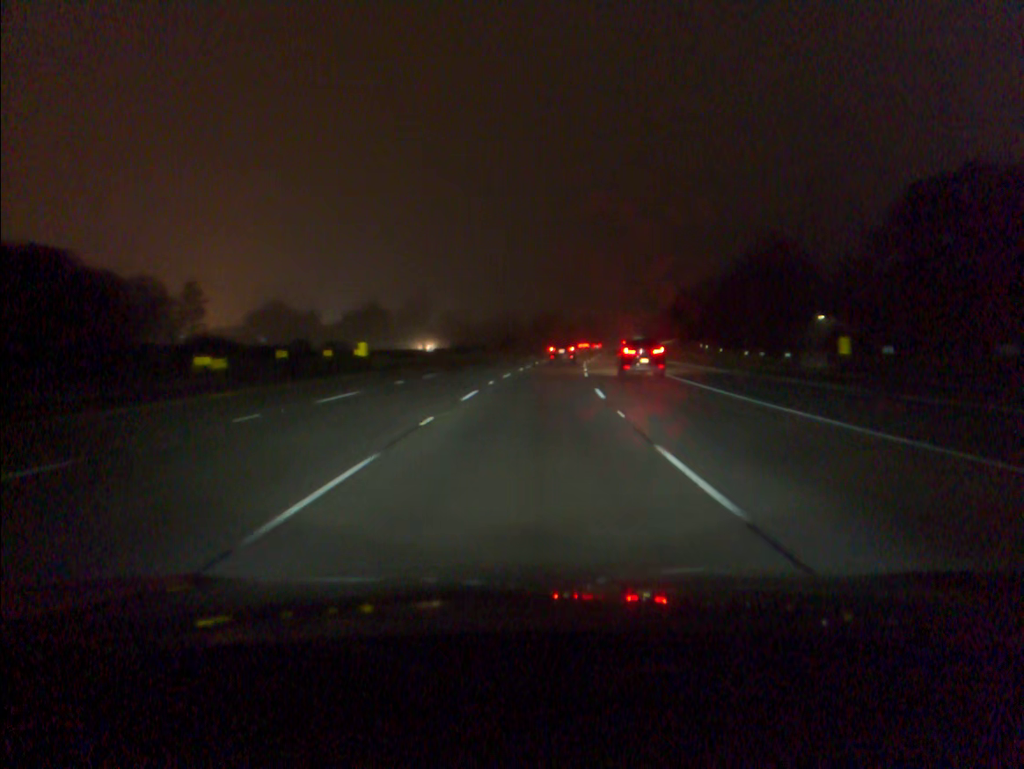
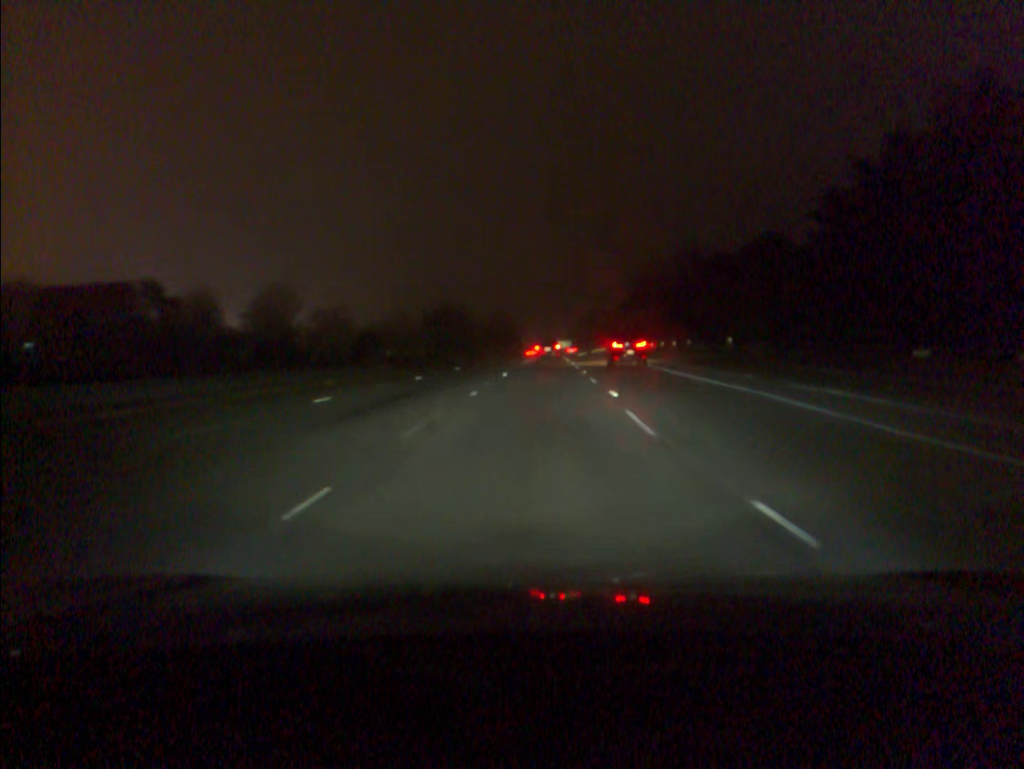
(+3.7, +66.4) m; +6°
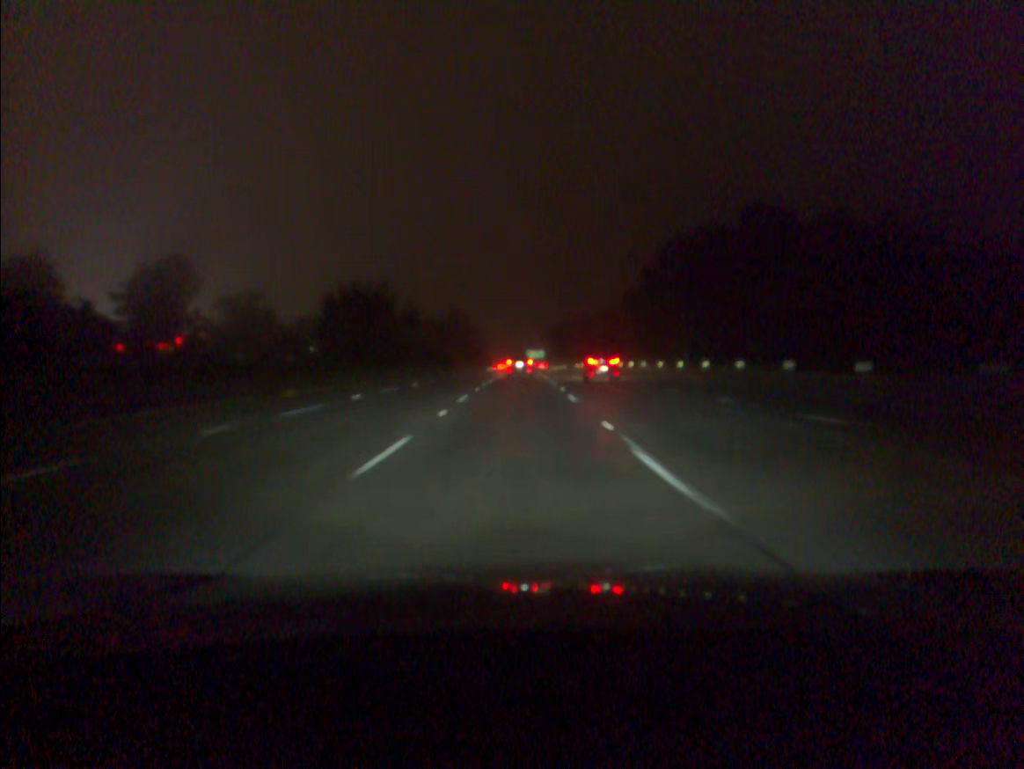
(+1.4, +49.9) m; +2°
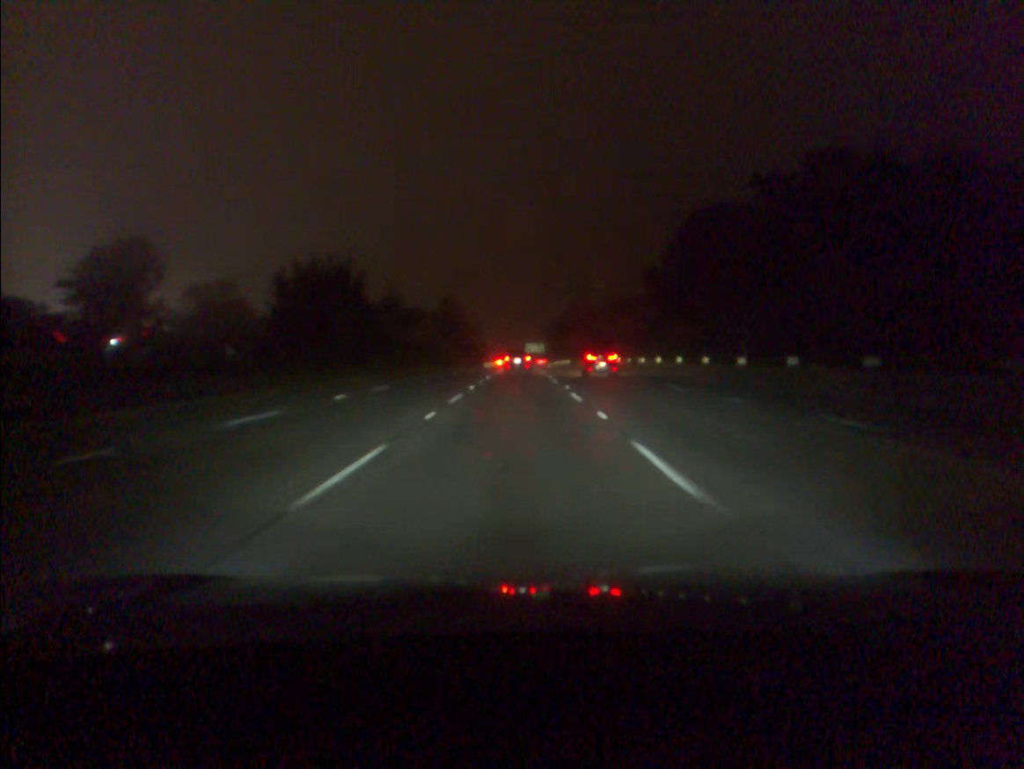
(0.0, +16.6) m; 0°
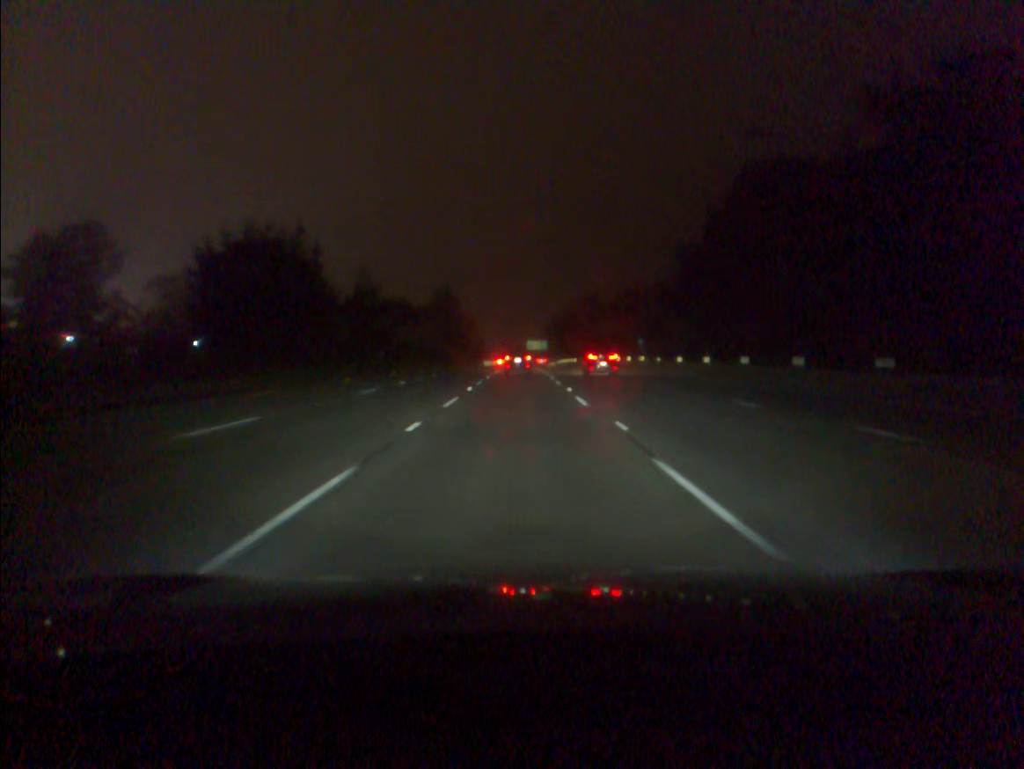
(0.0, +16.6) m; 0°
